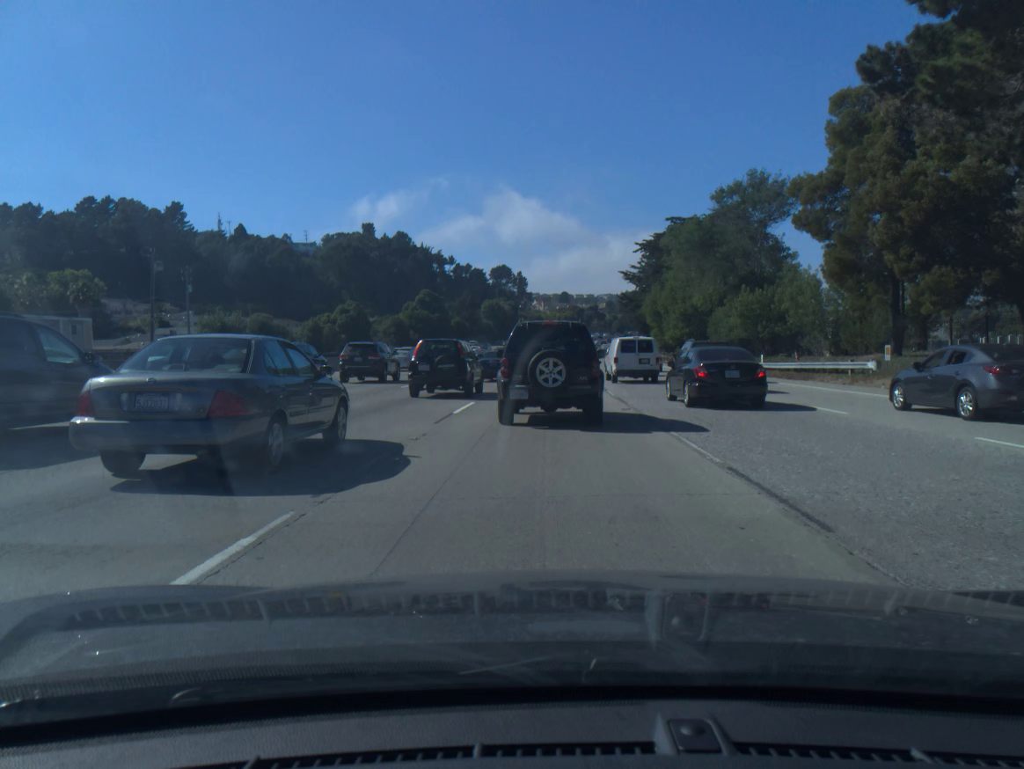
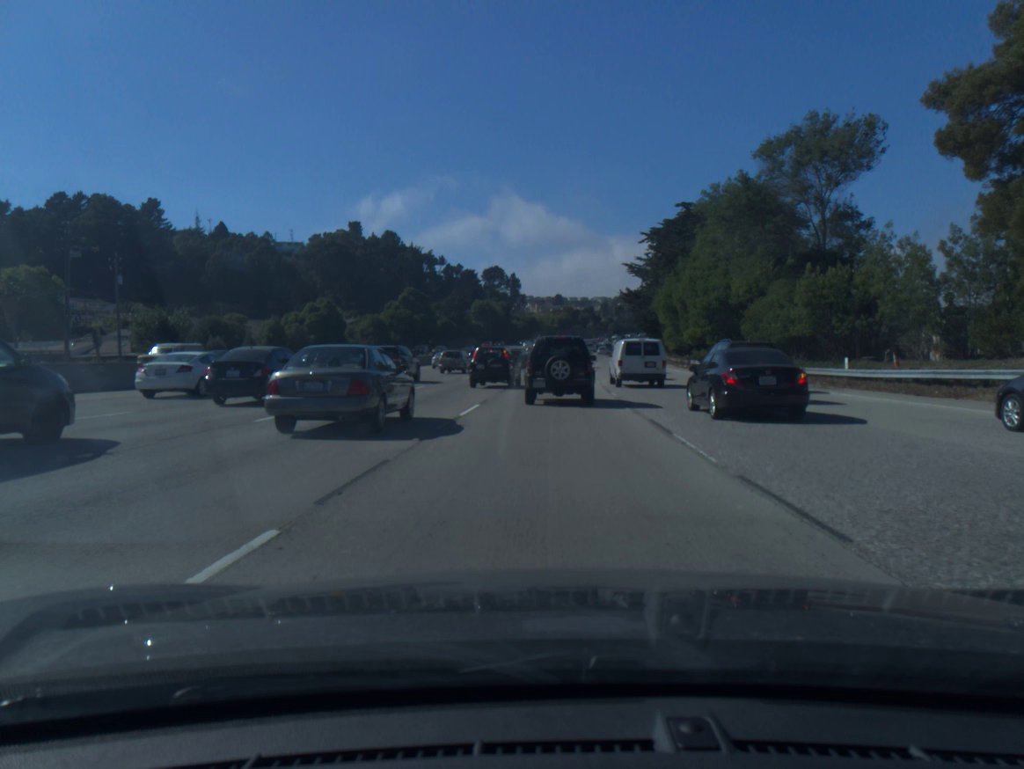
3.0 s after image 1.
(-0.1, +14.5) m; 0°
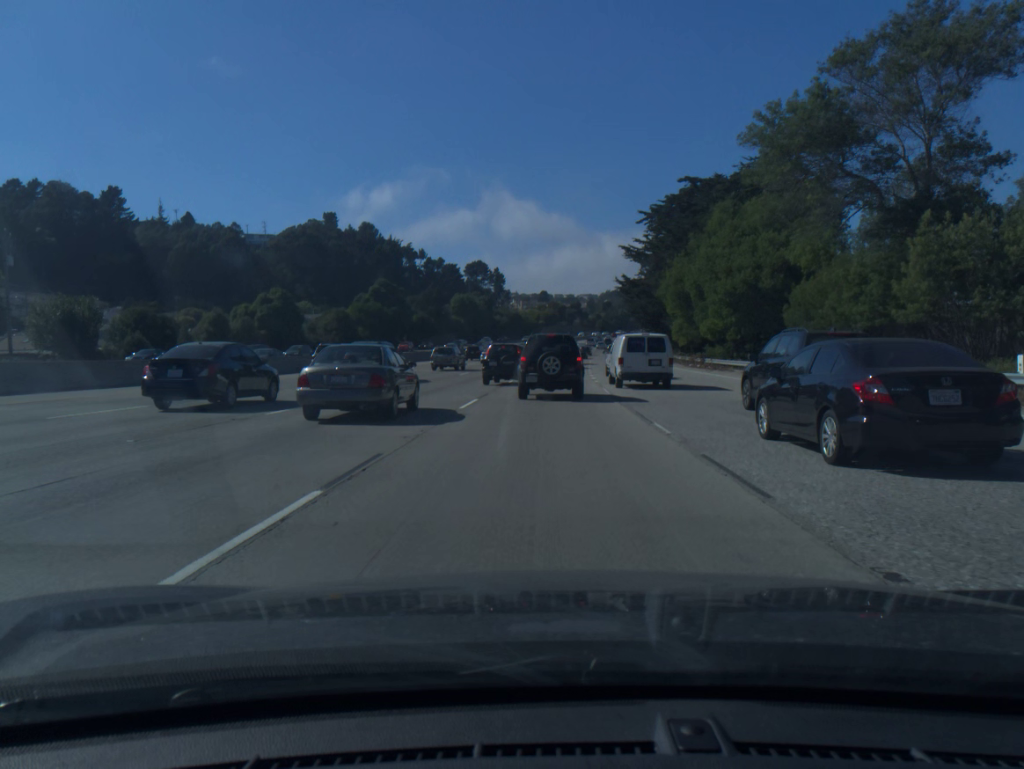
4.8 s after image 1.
(+0.1, +13.2) m; +1°
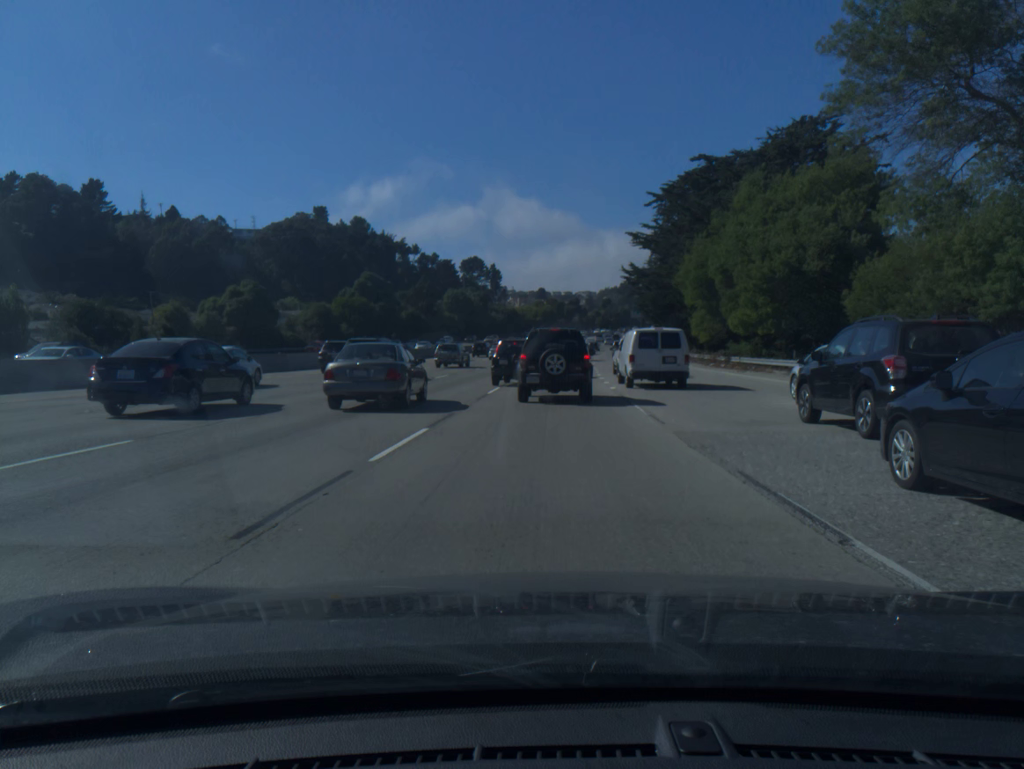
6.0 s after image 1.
(0.0, +9.0) m; 0°
